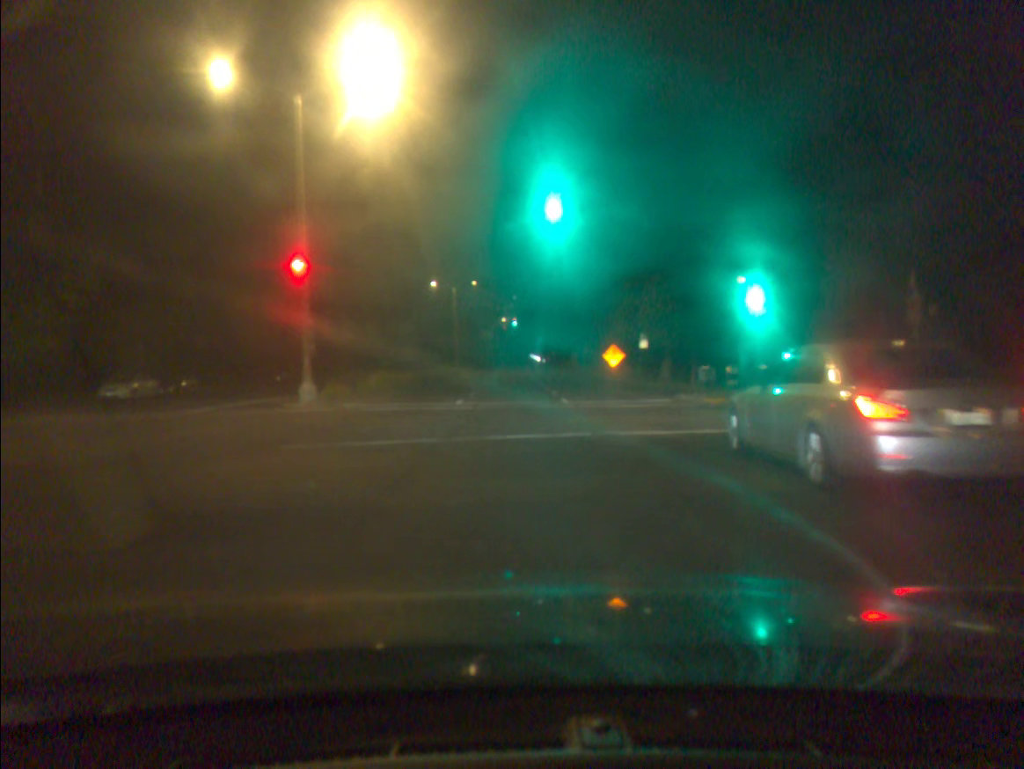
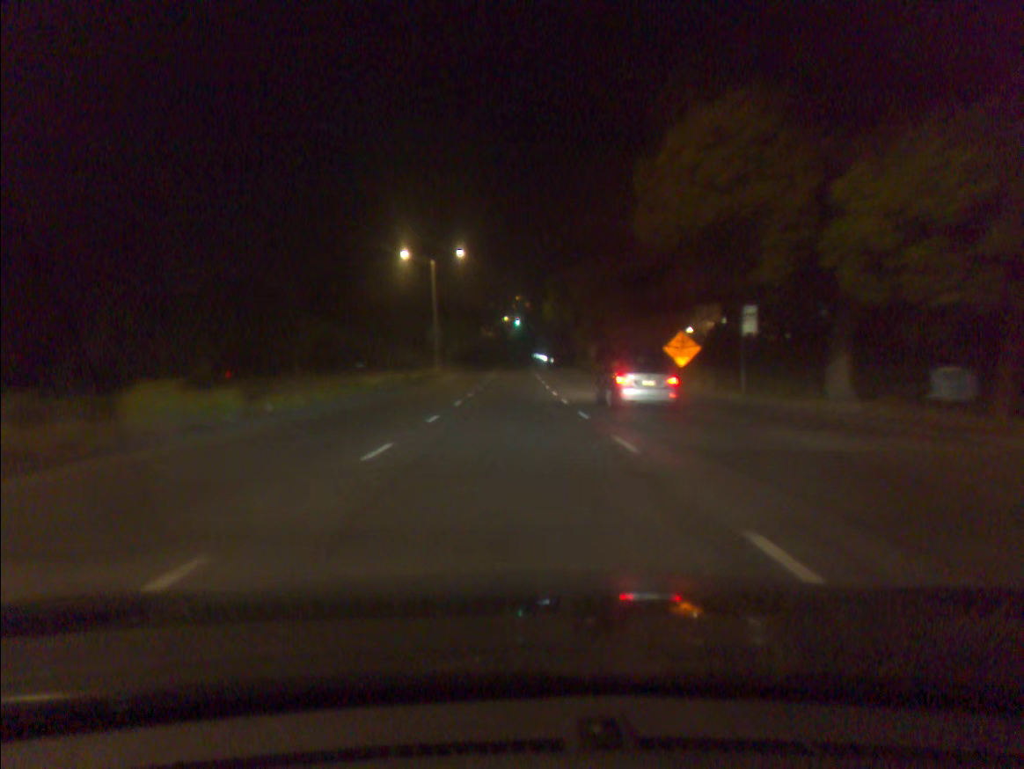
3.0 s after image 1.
(+0.1, +22.7) m; 0°
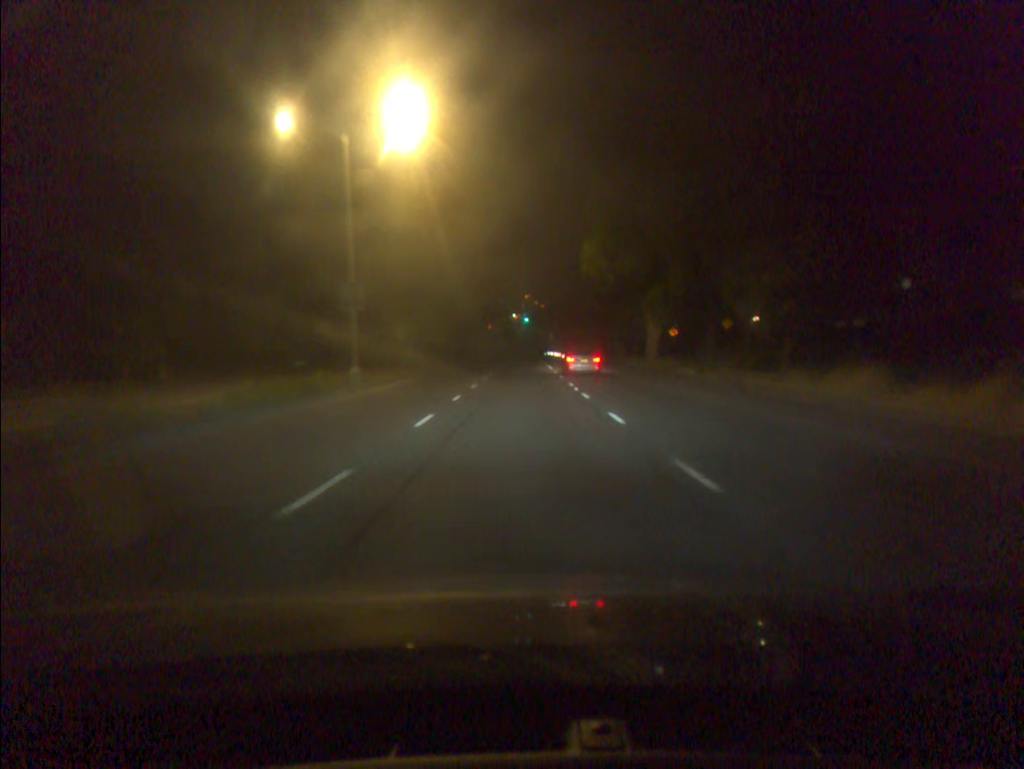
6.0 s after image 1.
(-0.3, +33.1) m; -1°
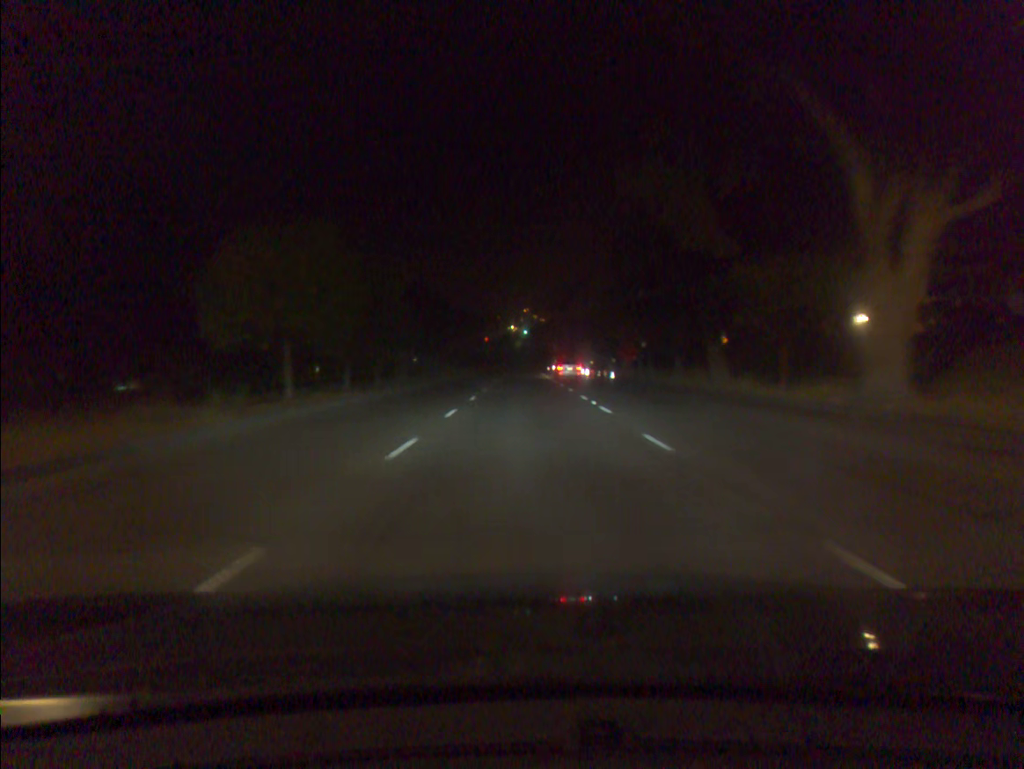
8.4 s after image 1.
(+0.1, +33.0) m; 0°
